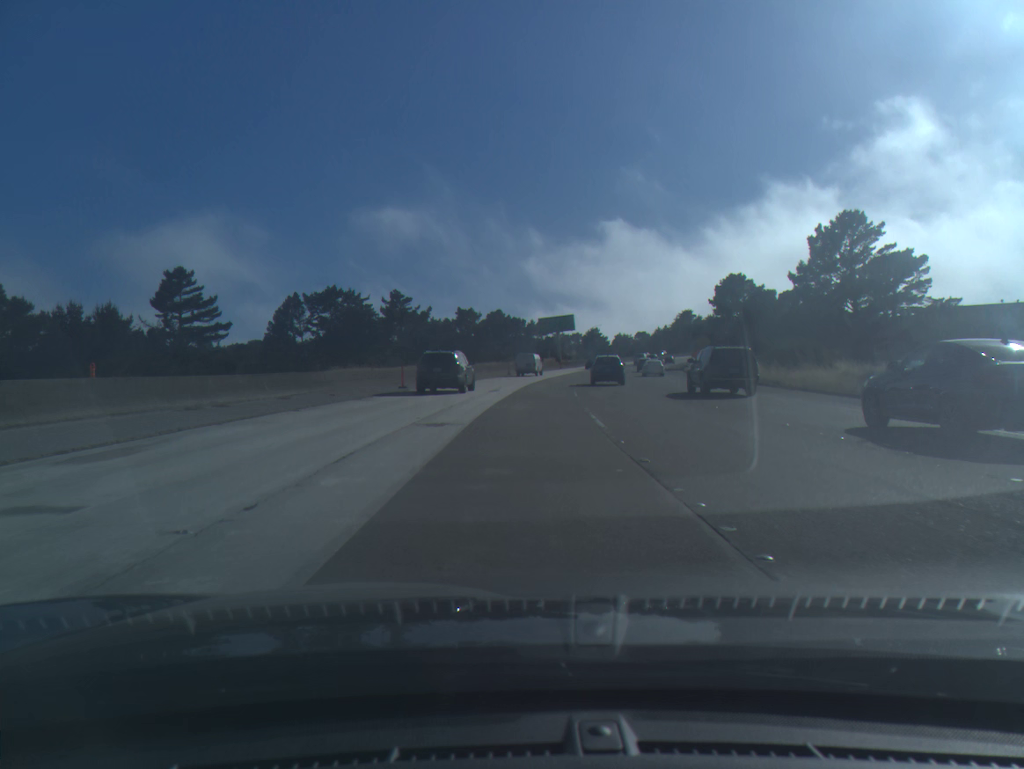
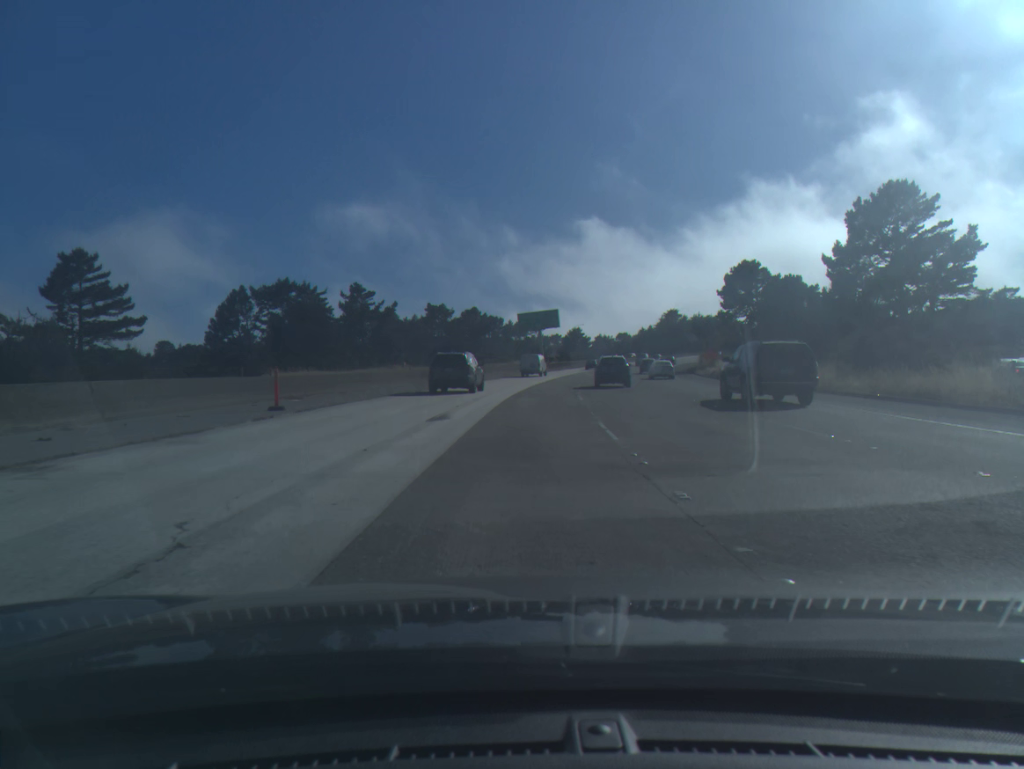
(+0.3, +16.9) m; +2°
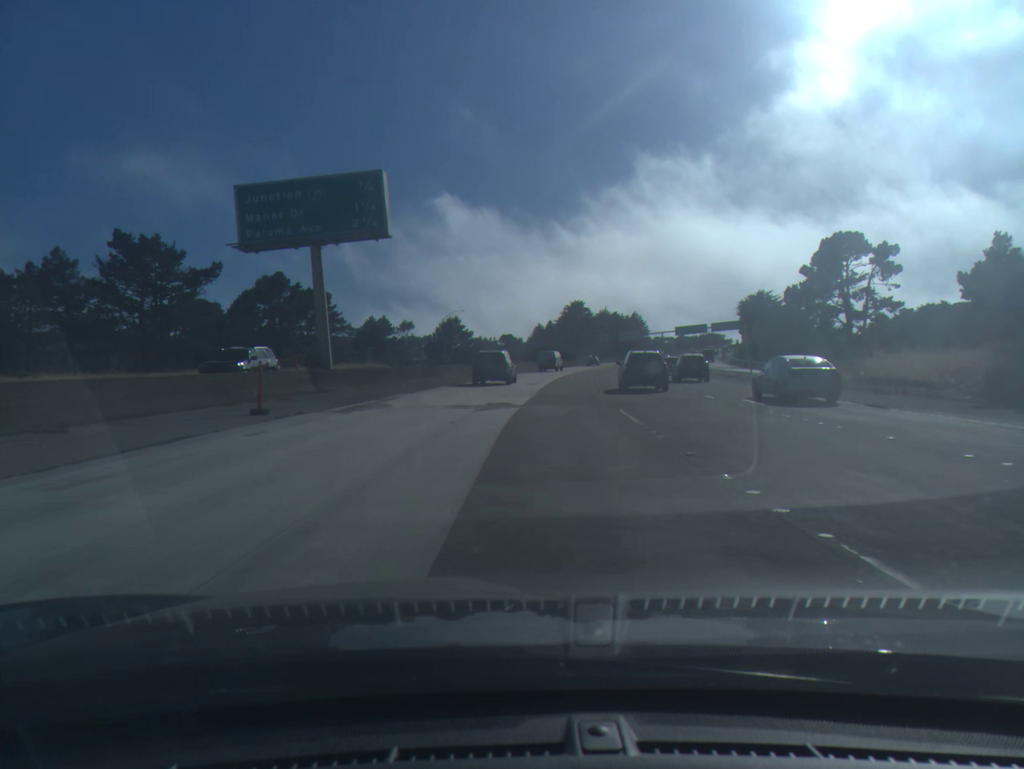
(+6.3, +84.4) m; +9°
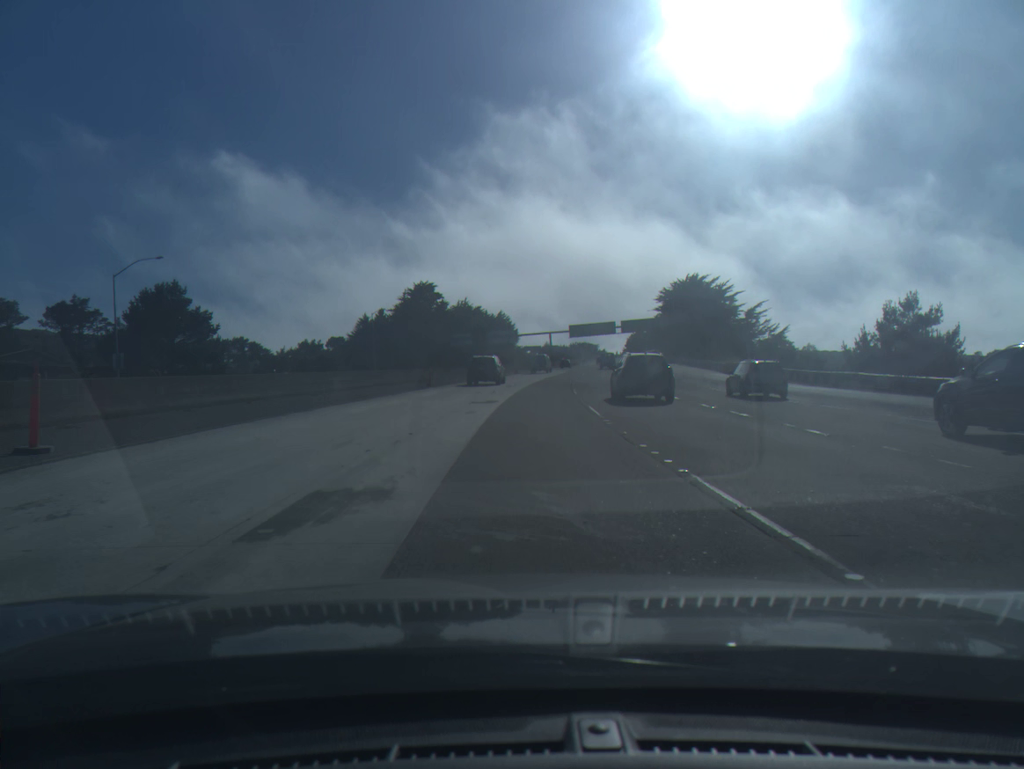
(+7.8, +84.2) m; +11°
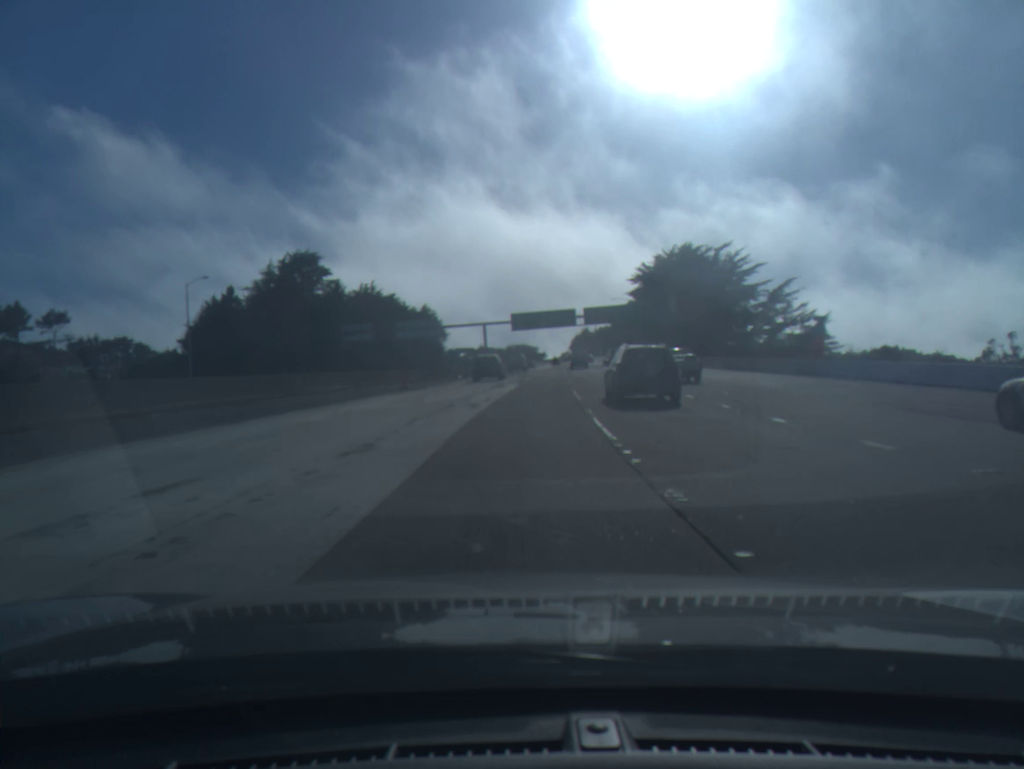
(+2.3, +50.7) m; +5°
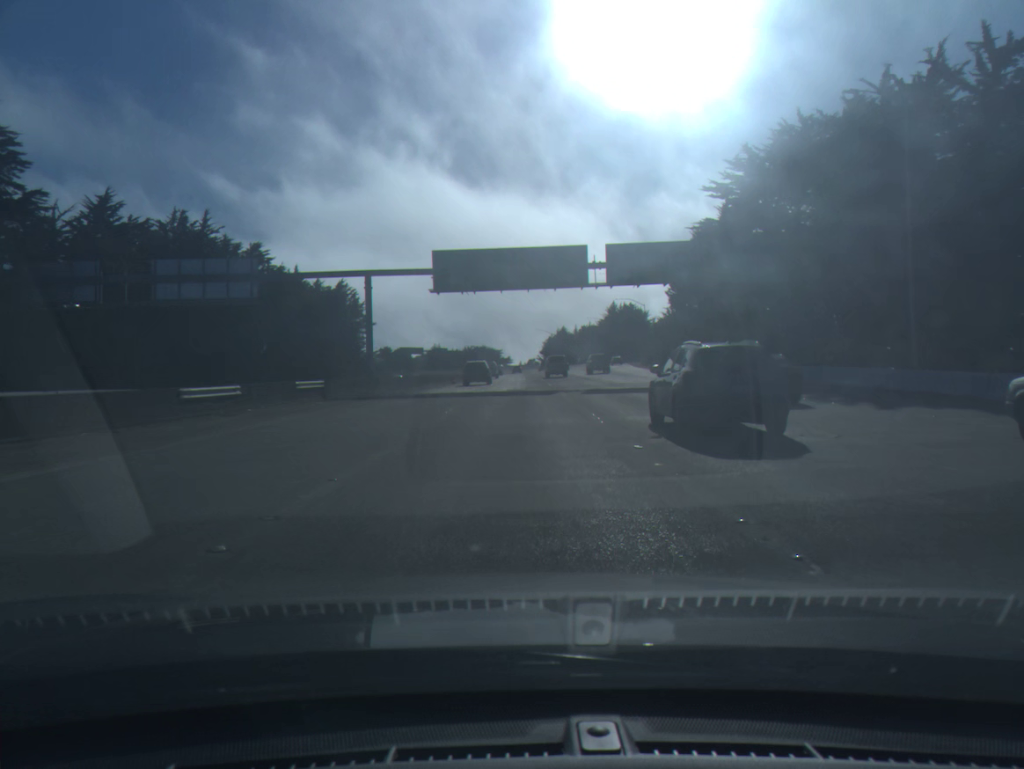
(+2.4, +67.5) m; +3°
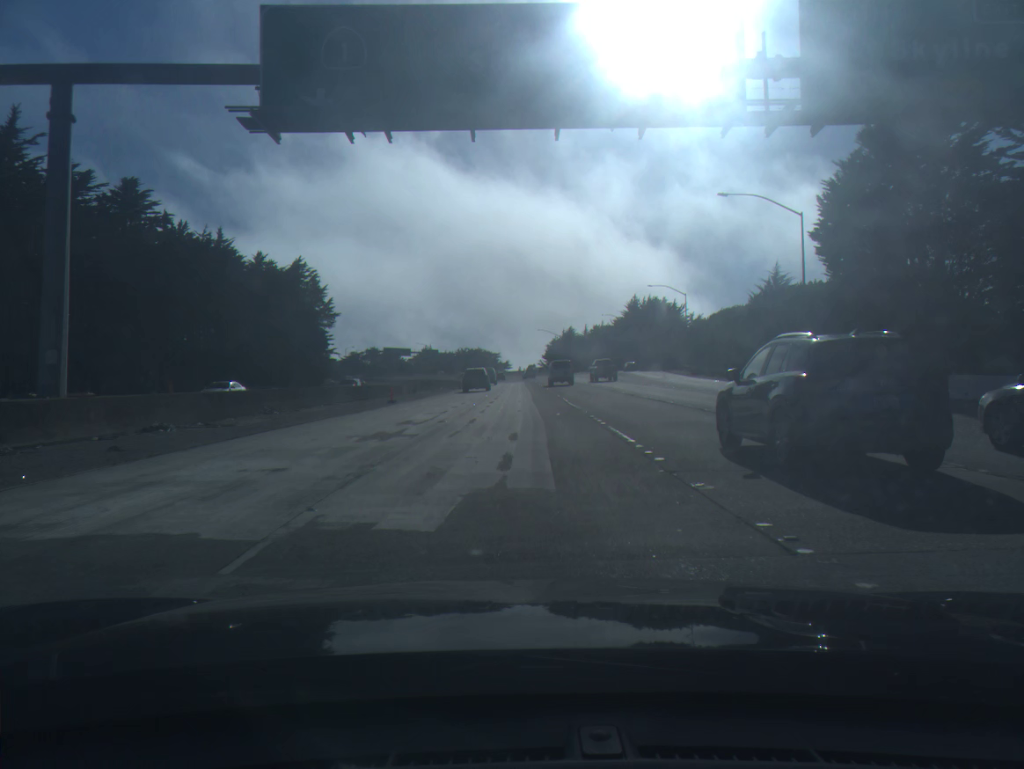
(0.0, +33.8) m; 0°
